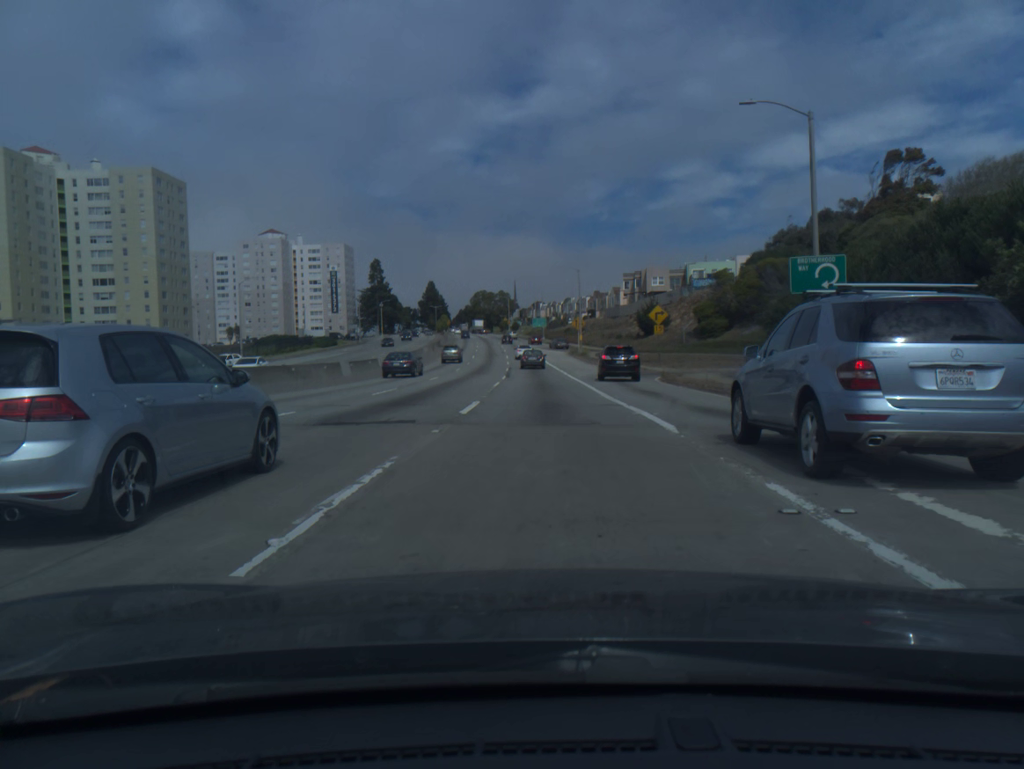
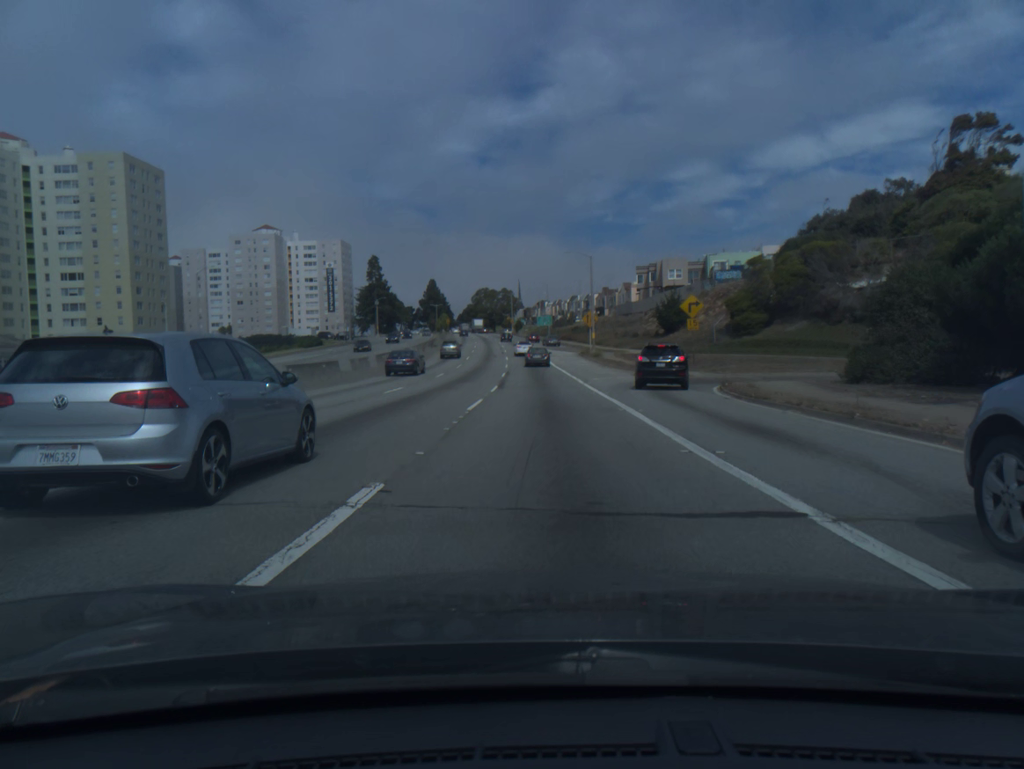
(0.0, +12.6) m; 0°
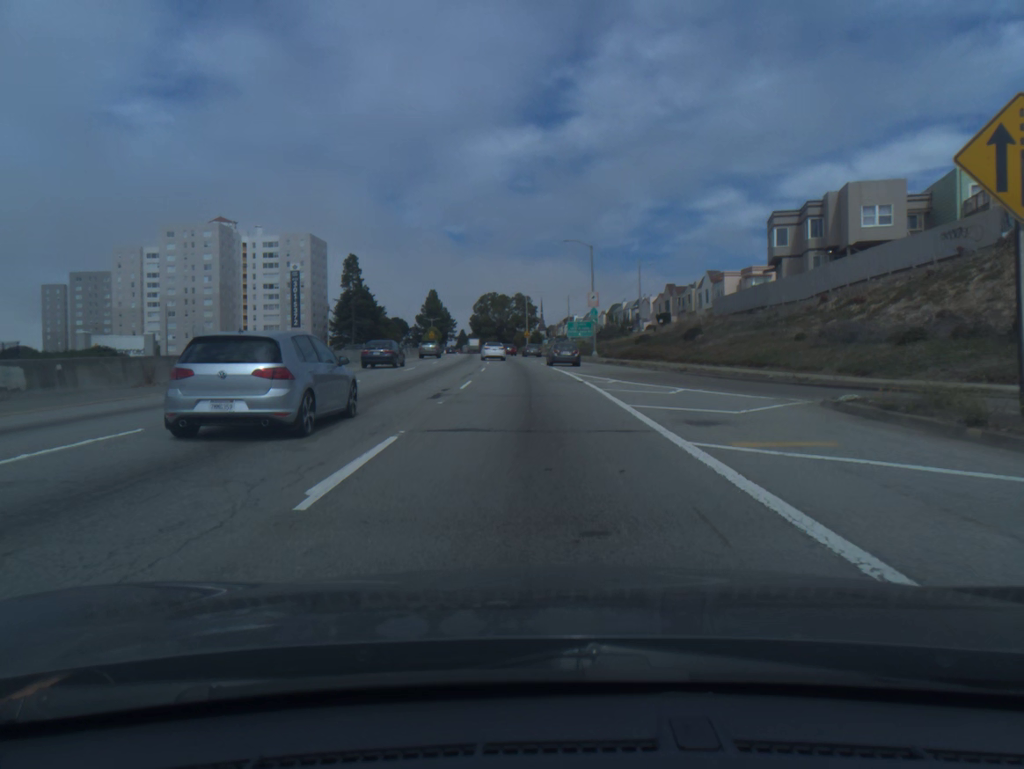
(-0.9, +65.0) m; -2°
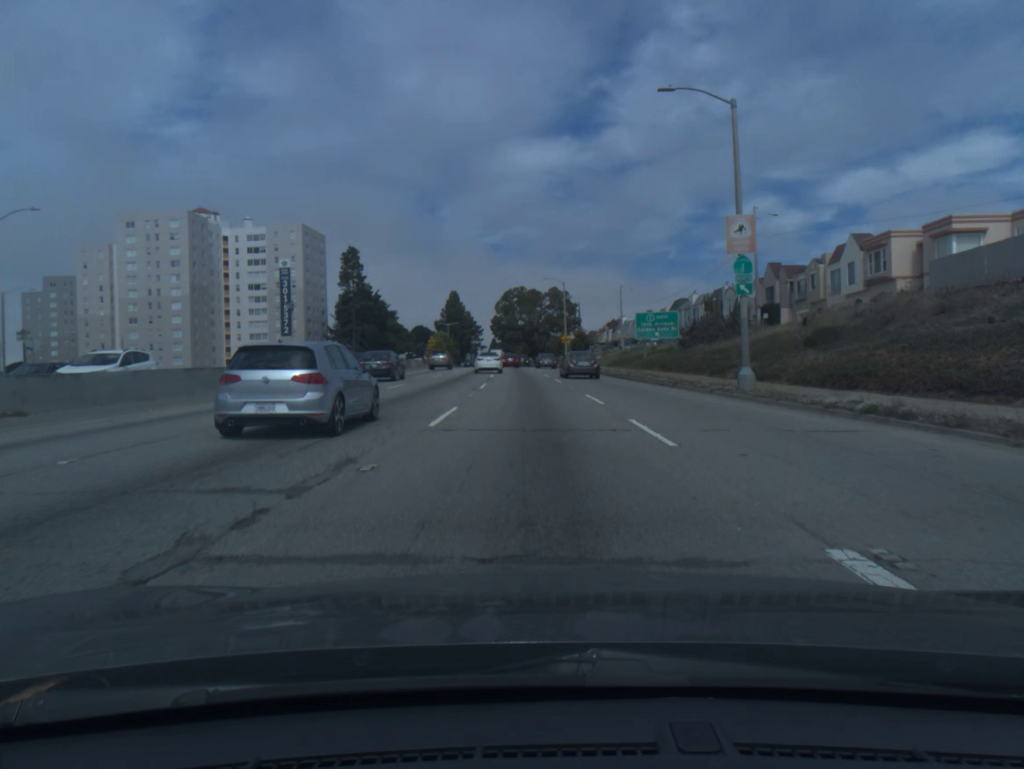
(-0.8, +37.3) m; -2°
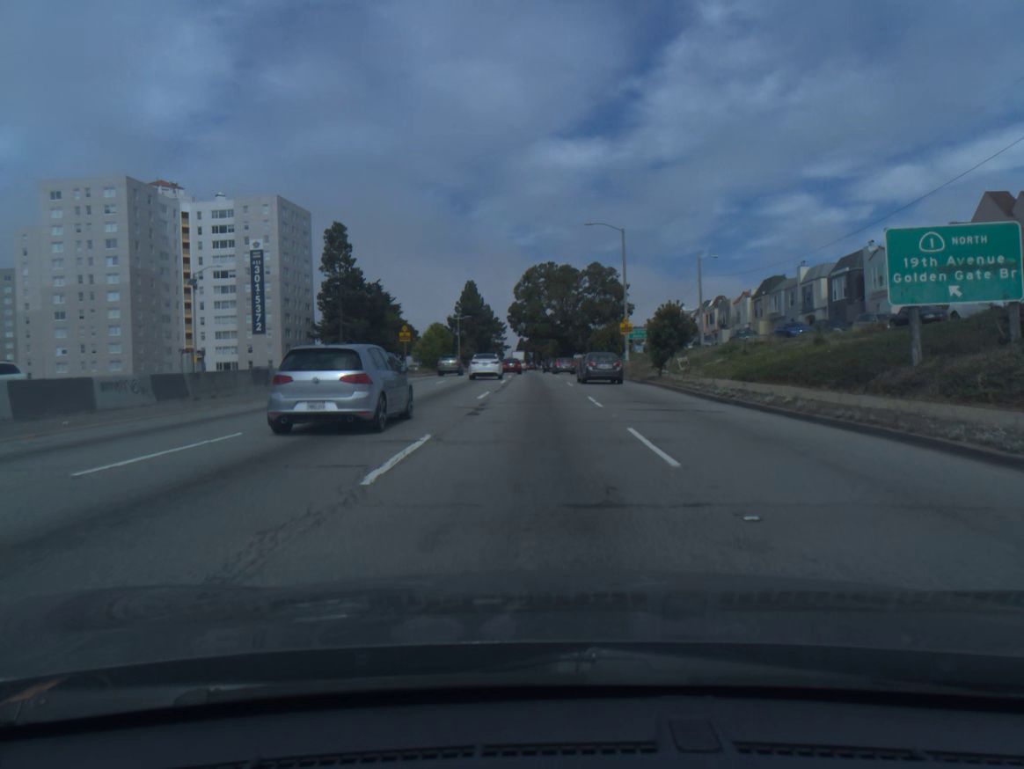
(-0.7, +35.4) m; -2°
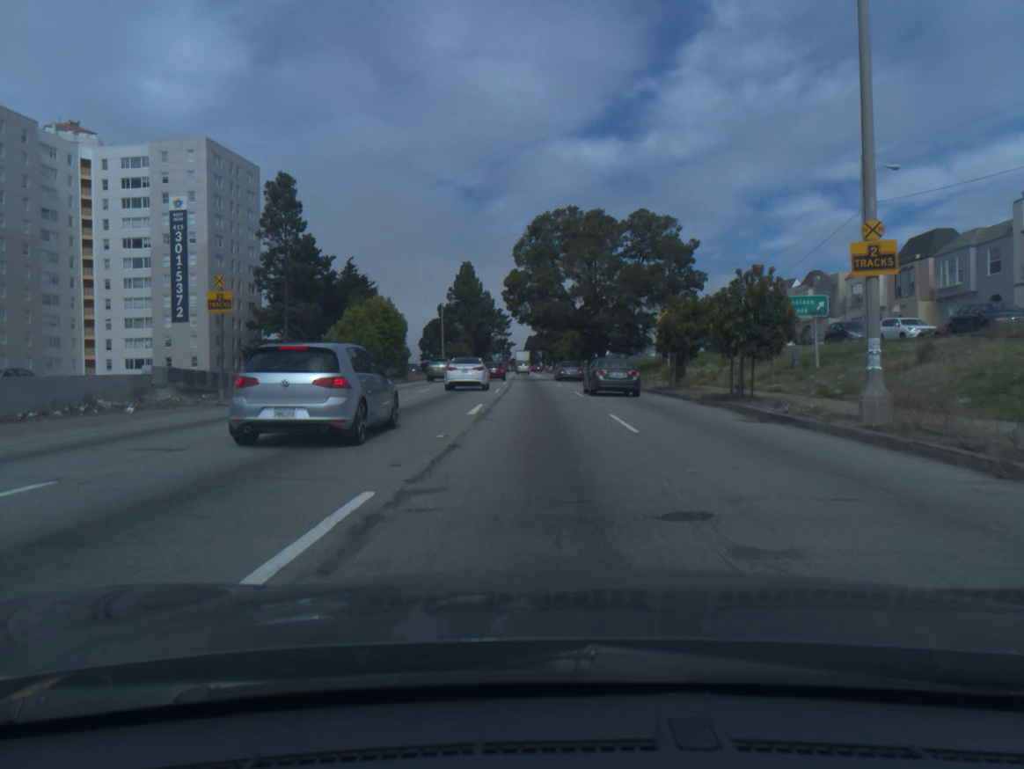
(-0.3, +34.6) m; -1°
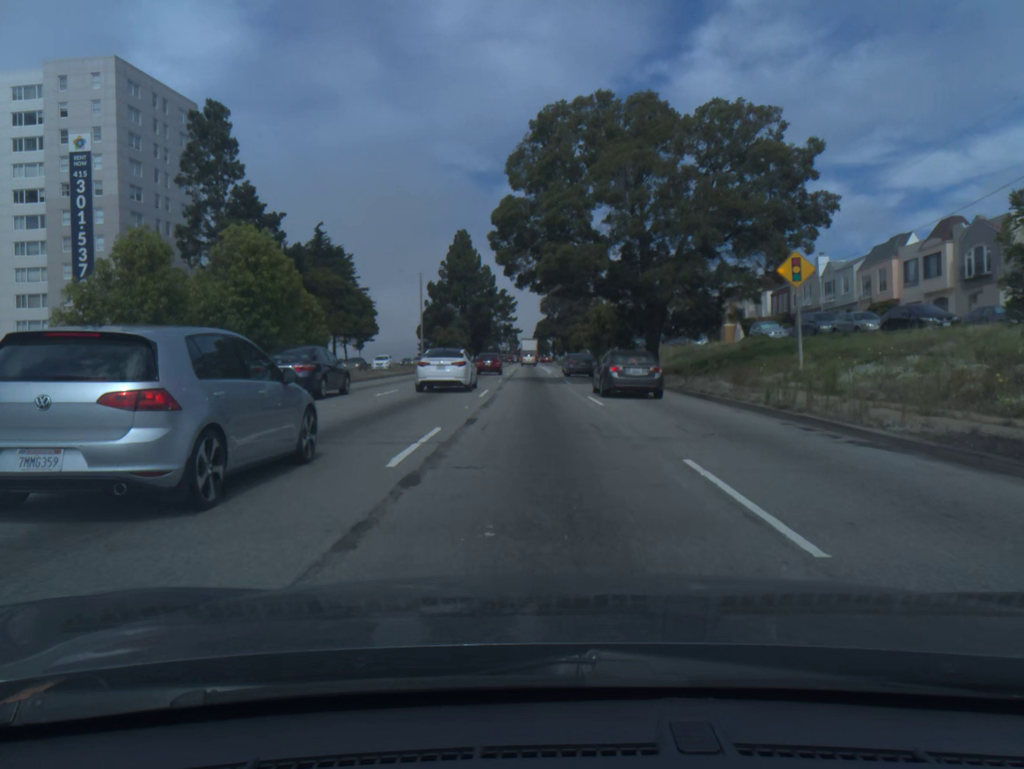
(-0.1, +23.5) m; -1°
